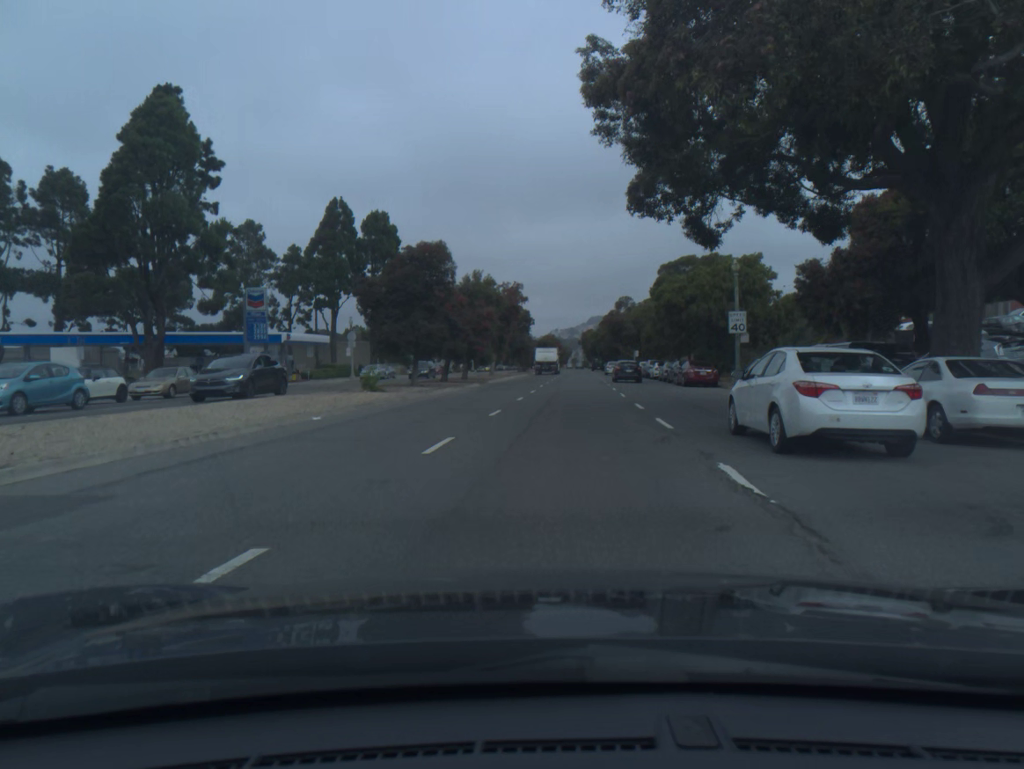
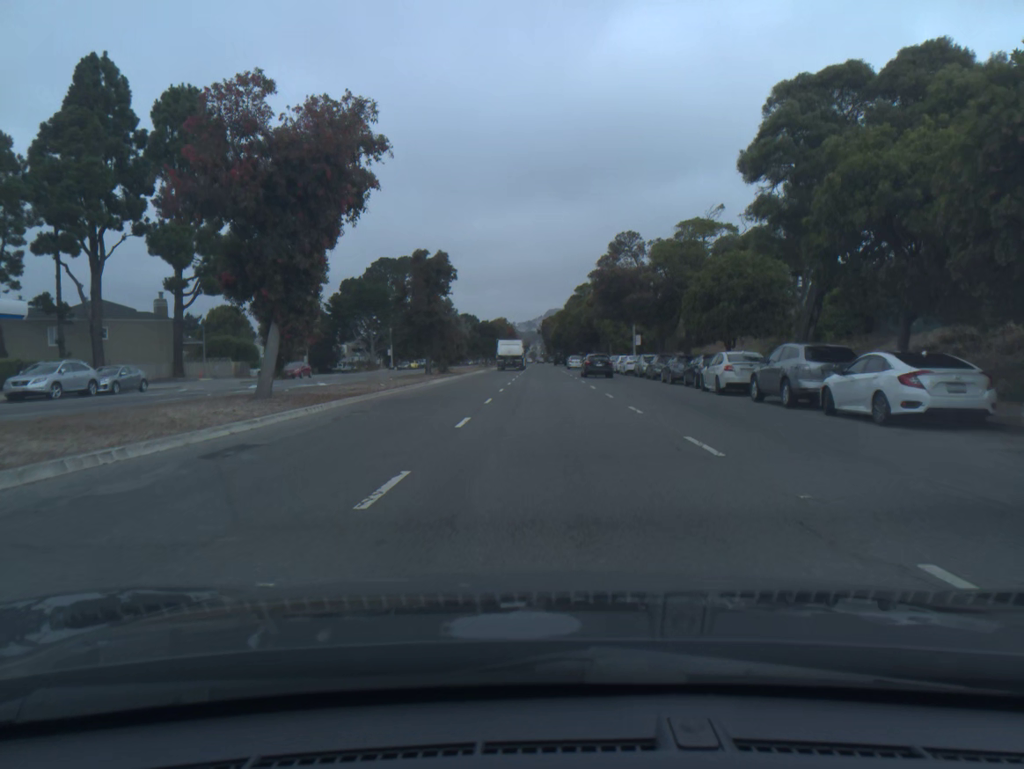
(+1.8, +48.0) m; +3°
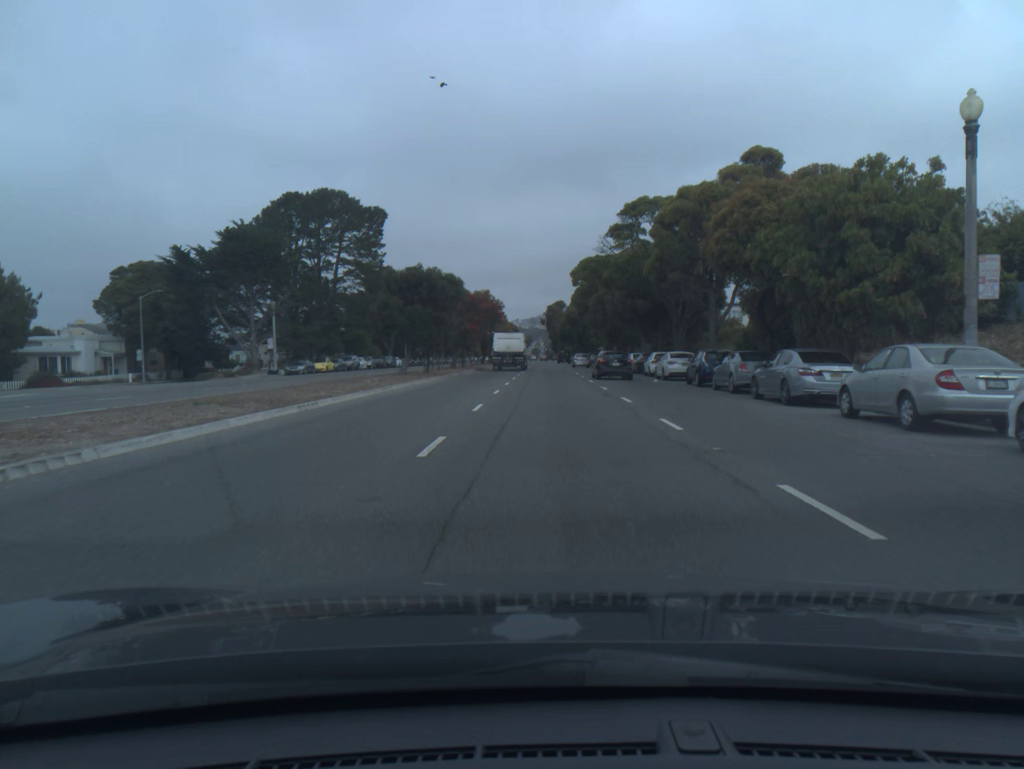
(-0.1, +55.6) m; 0°
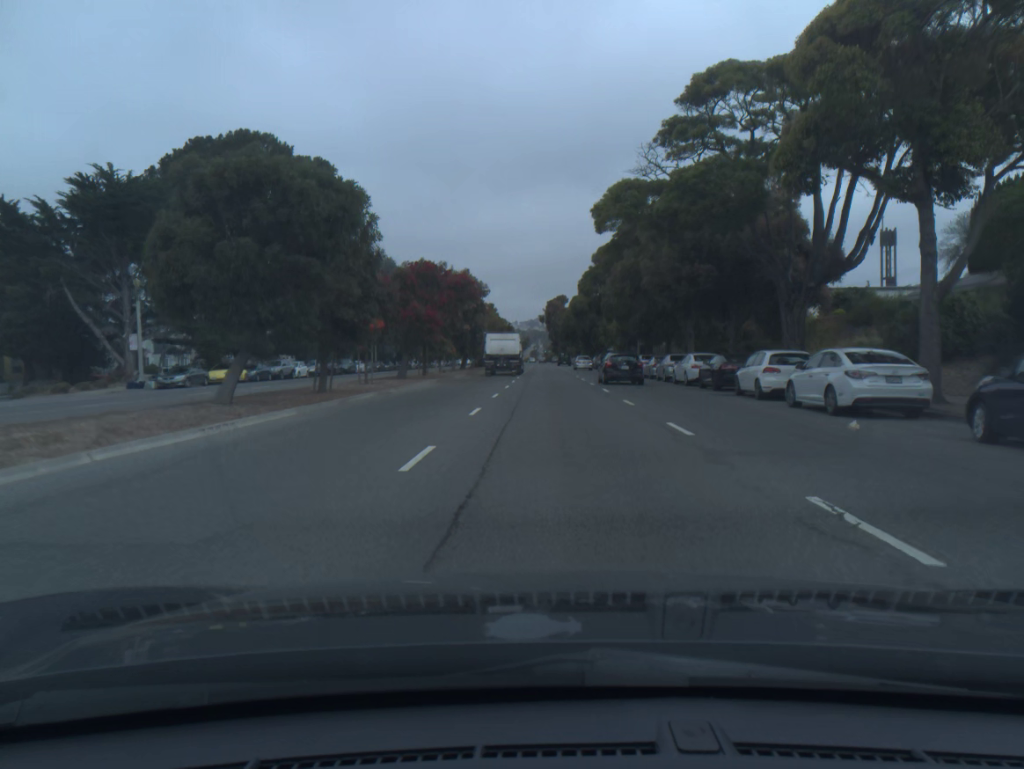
(0.0, +22.9) m; 0°
